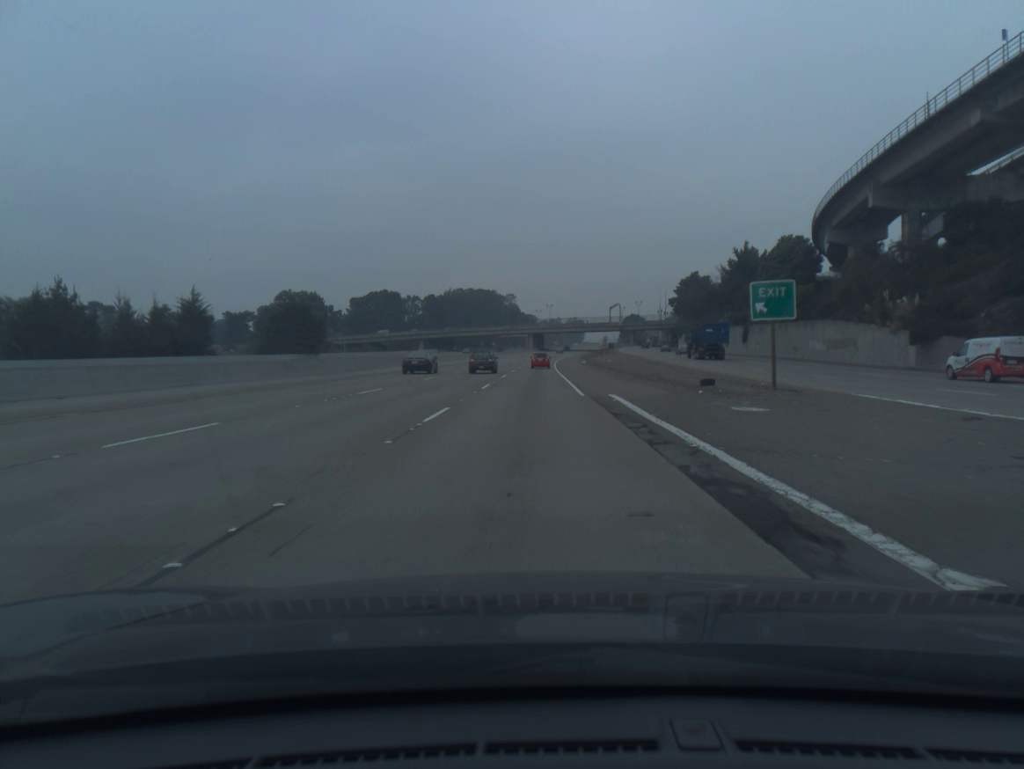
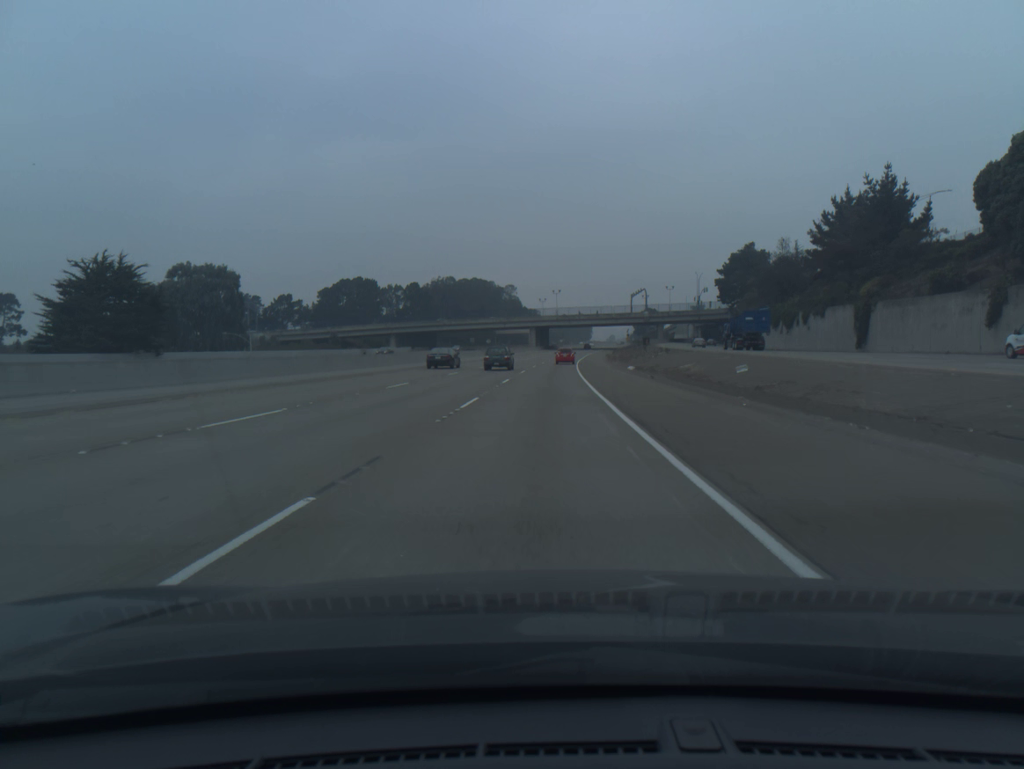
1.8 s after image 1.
(-0.2, +55.3) m; 0°
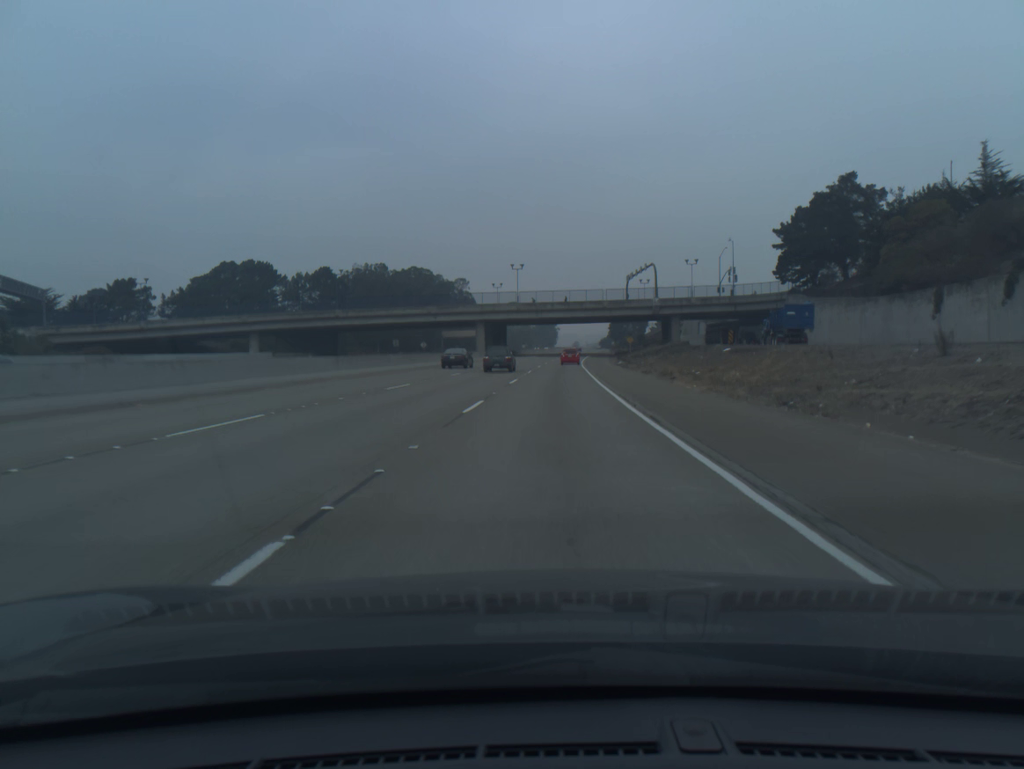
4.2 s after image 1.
(+1.5, +73.9) m; +3°
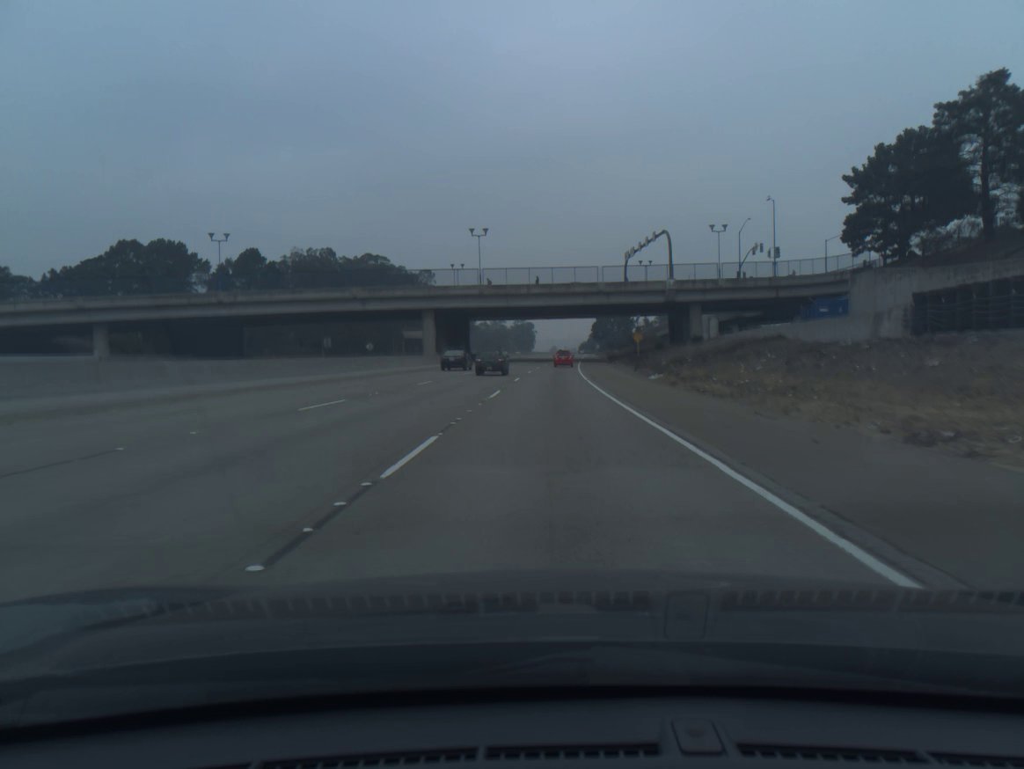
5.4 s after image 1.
(+0.5, +36.9) m; +2°
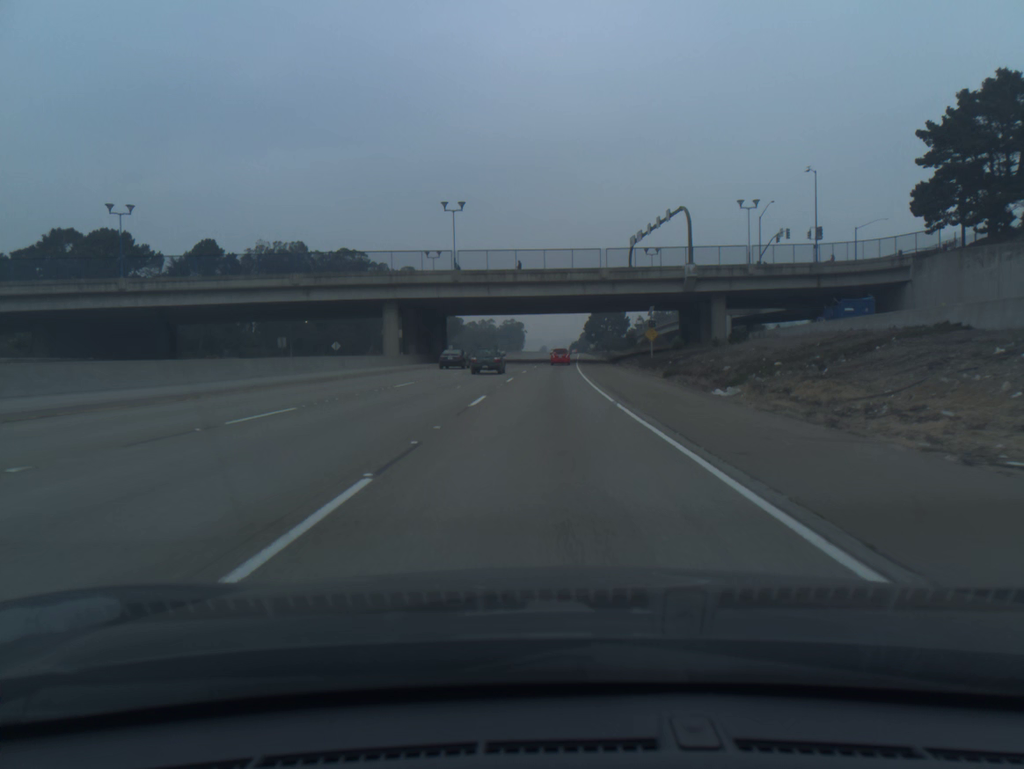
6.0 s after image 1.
(+0.1, +18.5) m; +1°
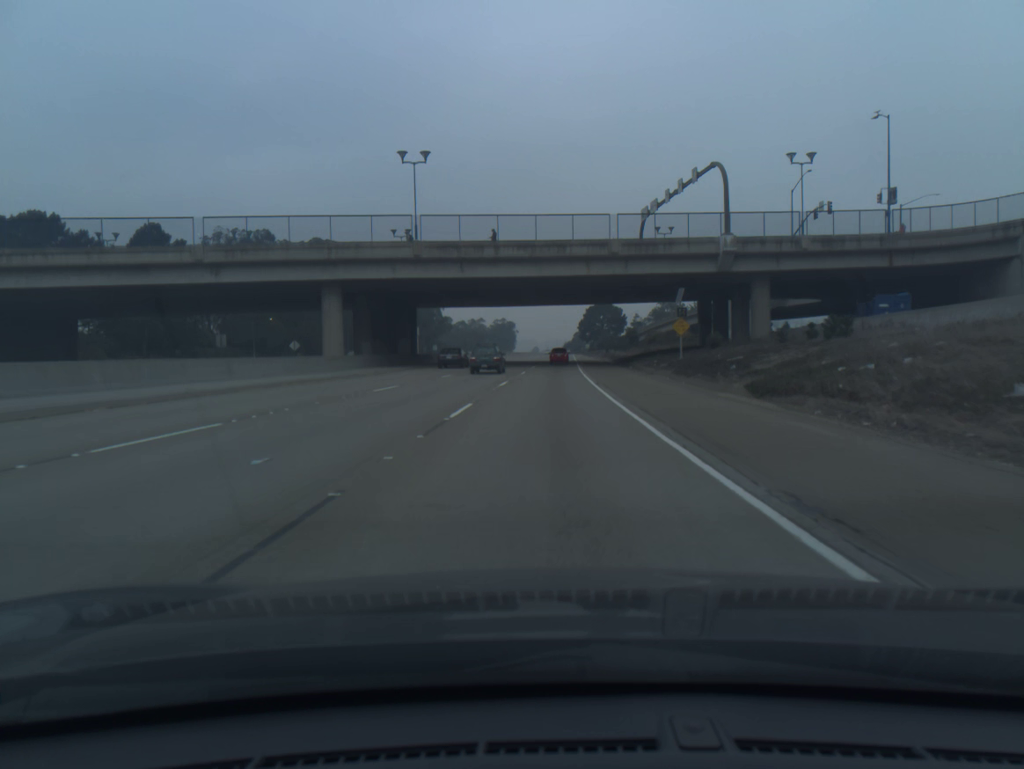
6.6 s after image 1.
(+0.1, +18.5) m; +1°
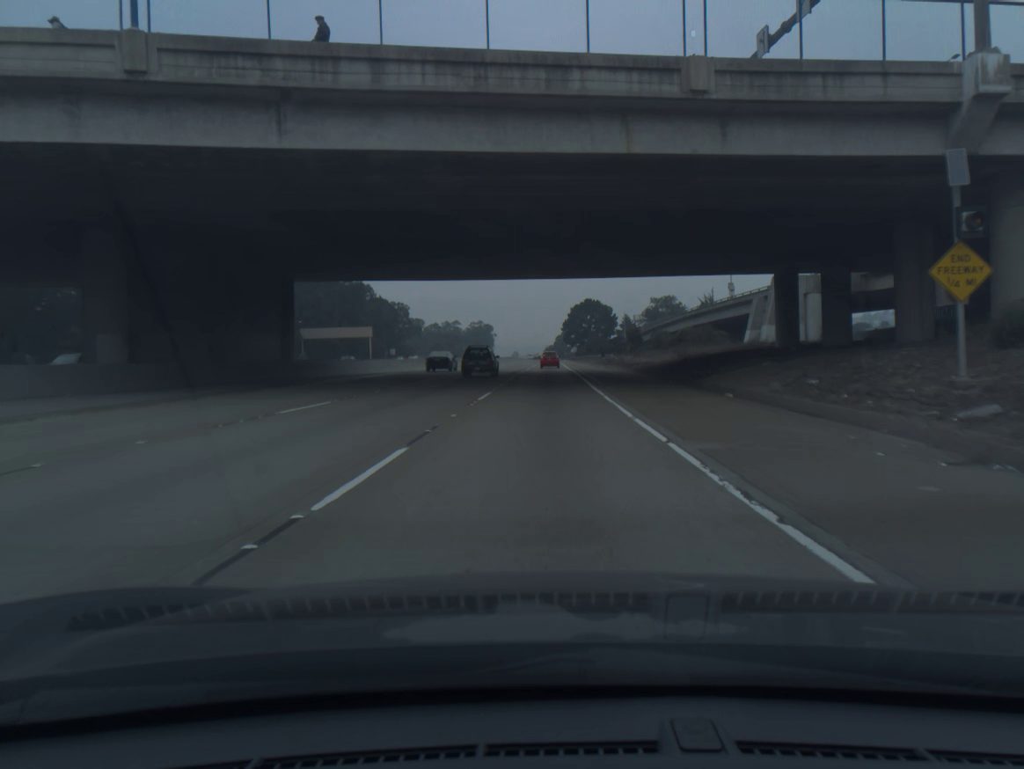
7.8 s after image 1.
(+0.5, +36.9) m; +1°
